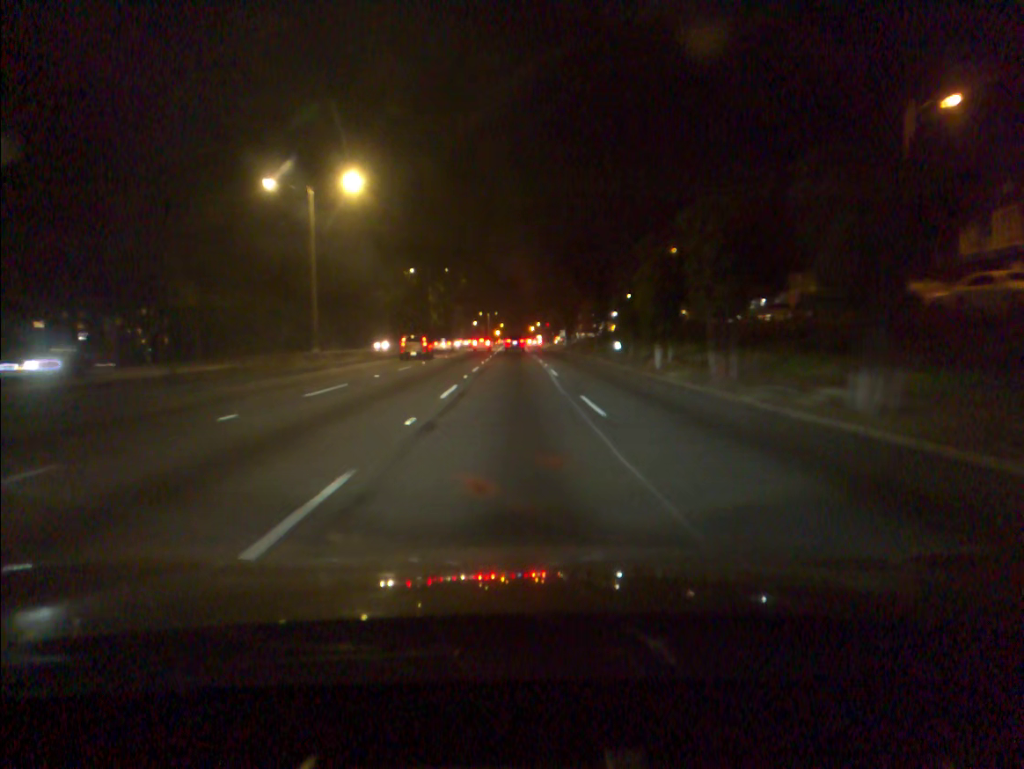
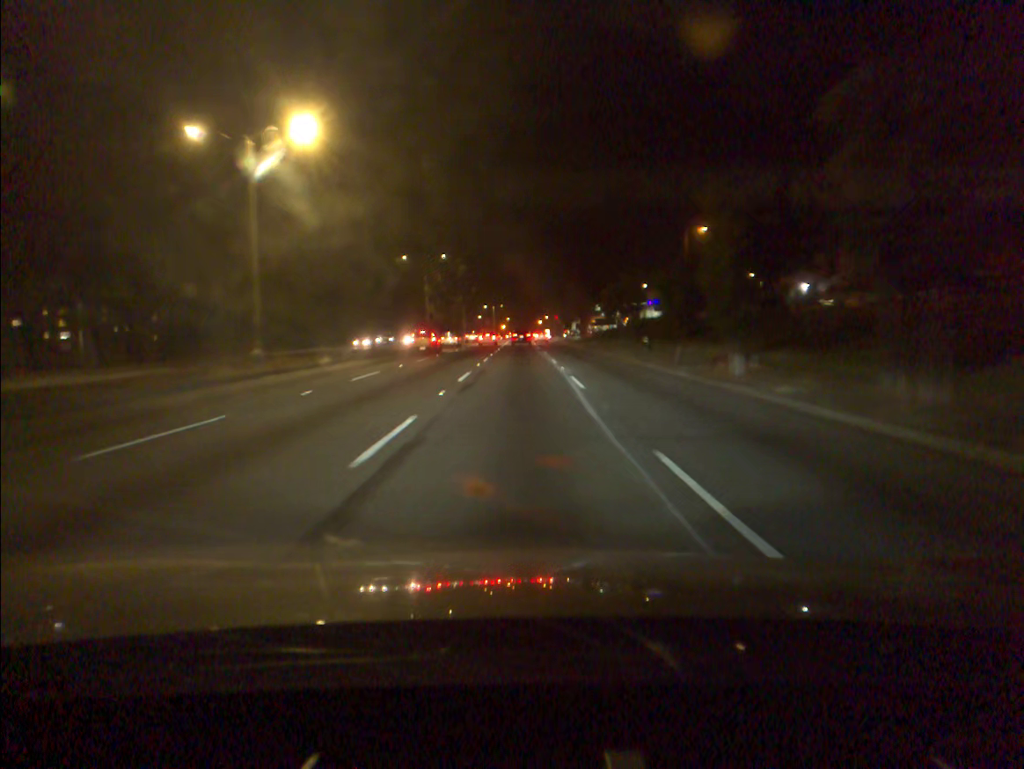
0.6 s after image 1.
(0.0, +9.5) m; 0°
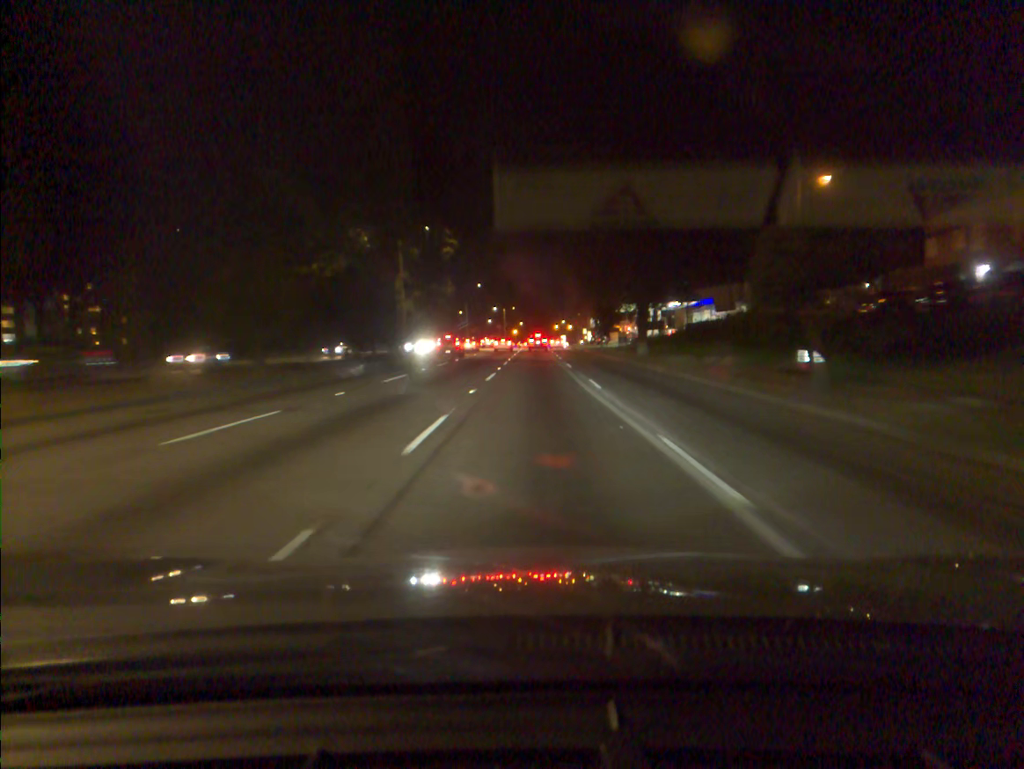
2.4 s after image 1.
(-0.4, +27.9) m; -1°
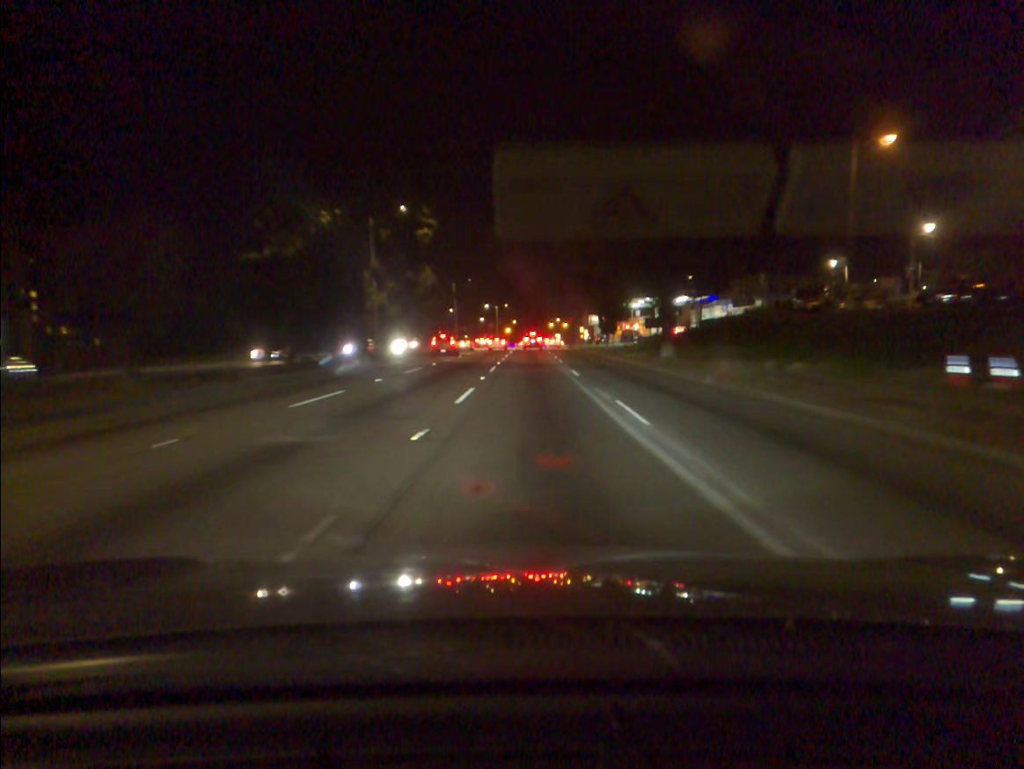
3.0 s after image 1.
(0.0, +9.1) m; 0°
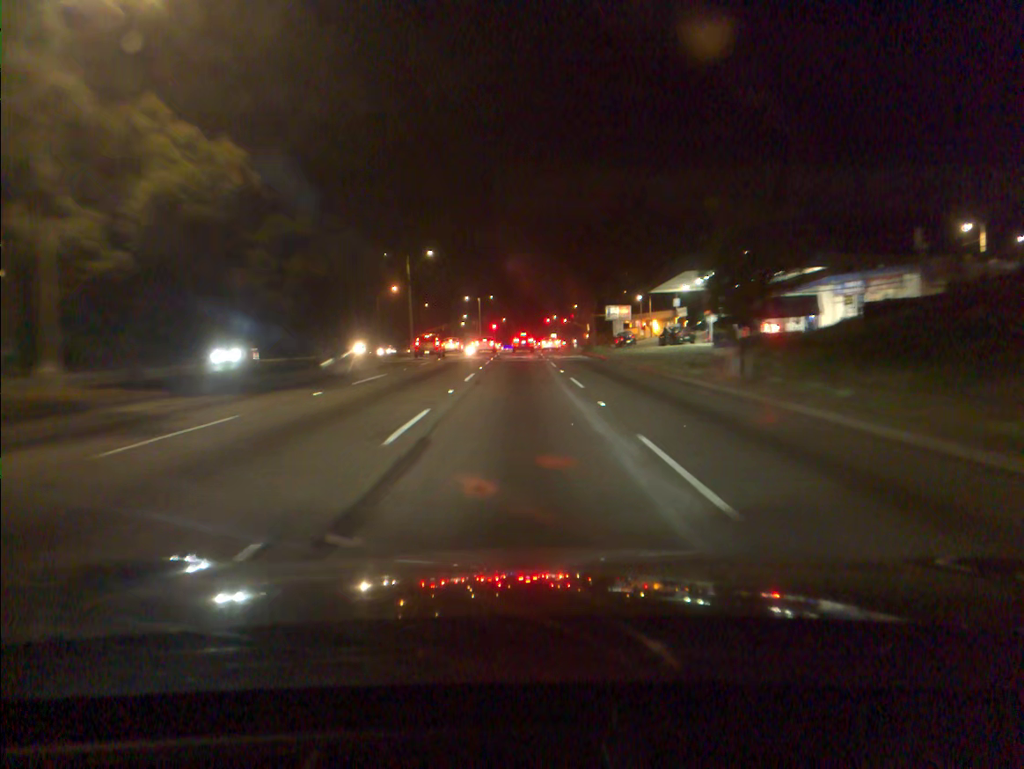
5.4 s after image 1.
(+0.4, +35.3) m; +1°
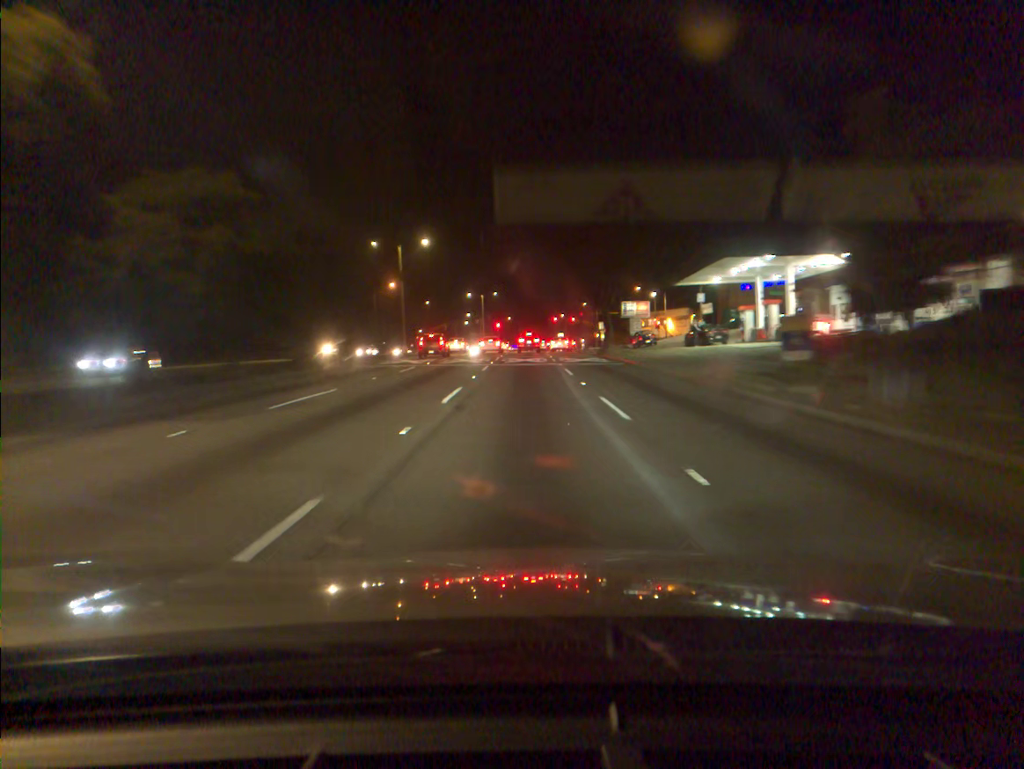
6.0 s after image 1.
(0.0, +8.2) m; 0°
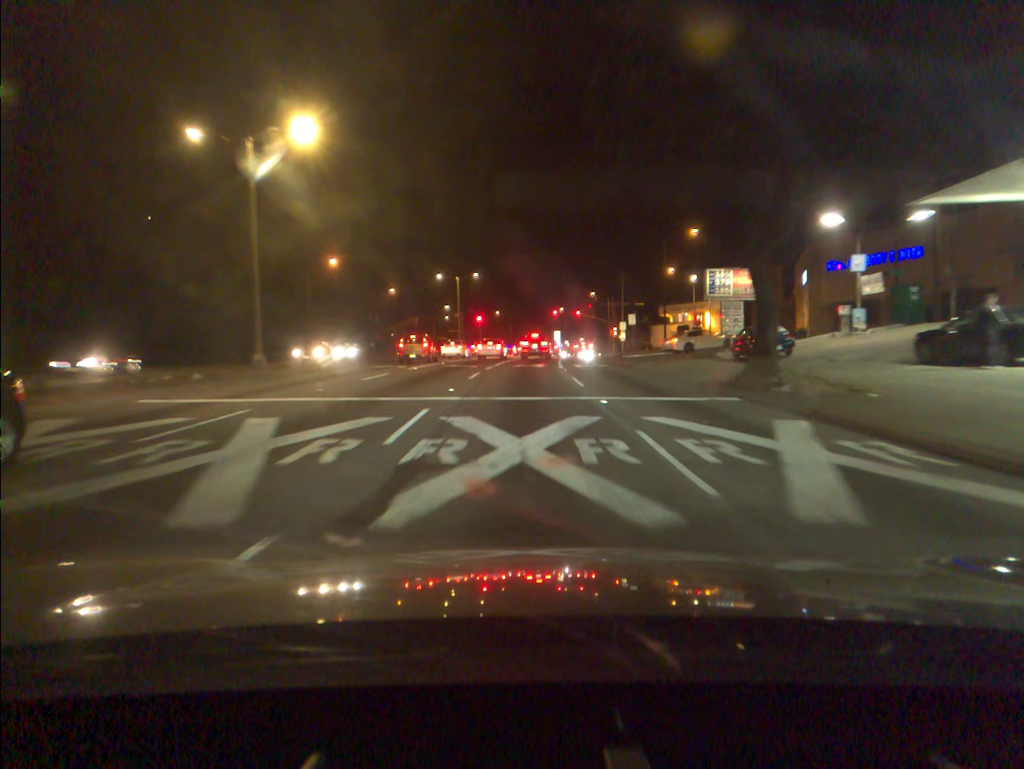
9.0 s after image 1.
(-0.1, +35.8) m; +1°
